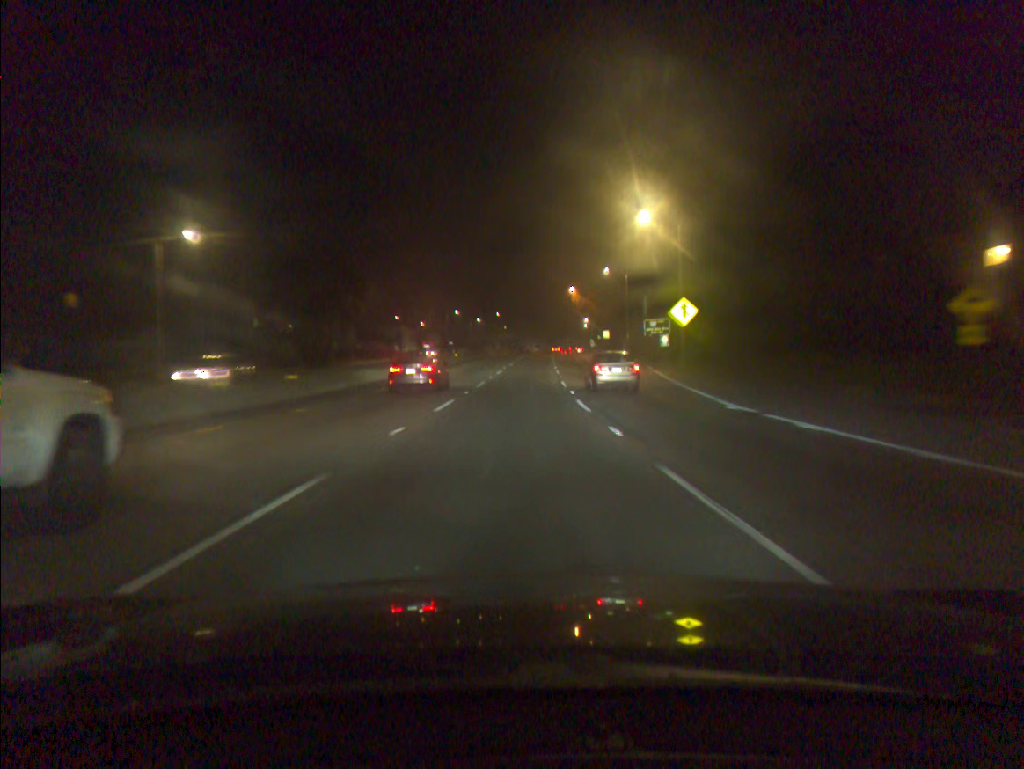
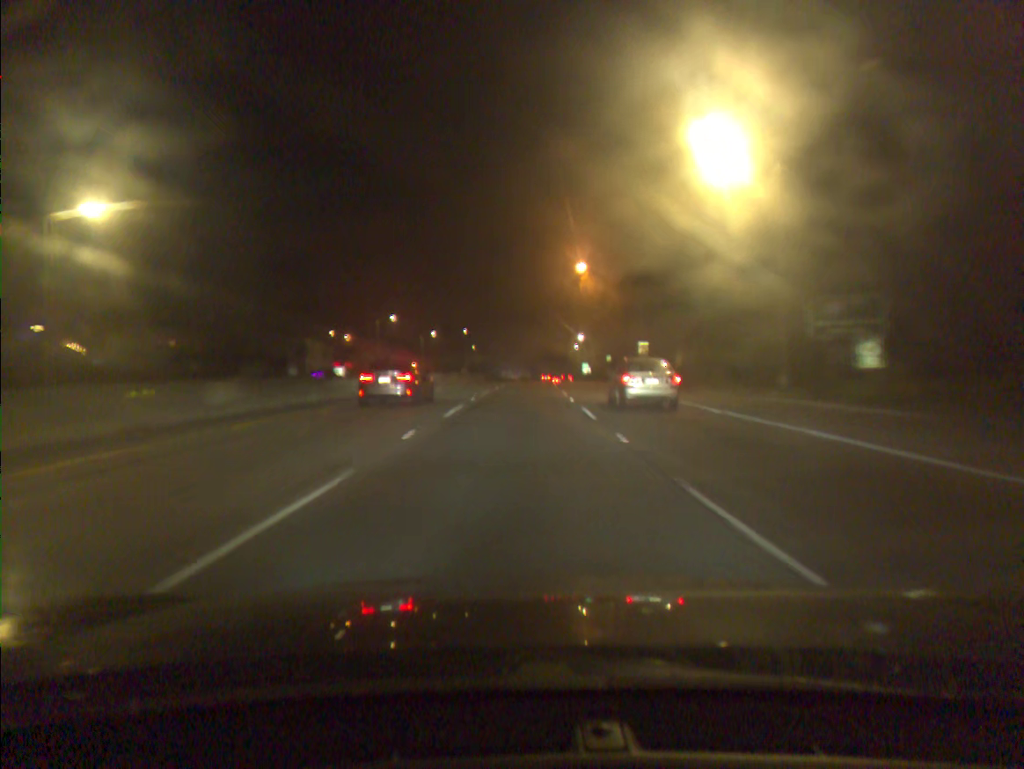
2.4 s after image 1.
(+0.8, +58.6) m; +2°
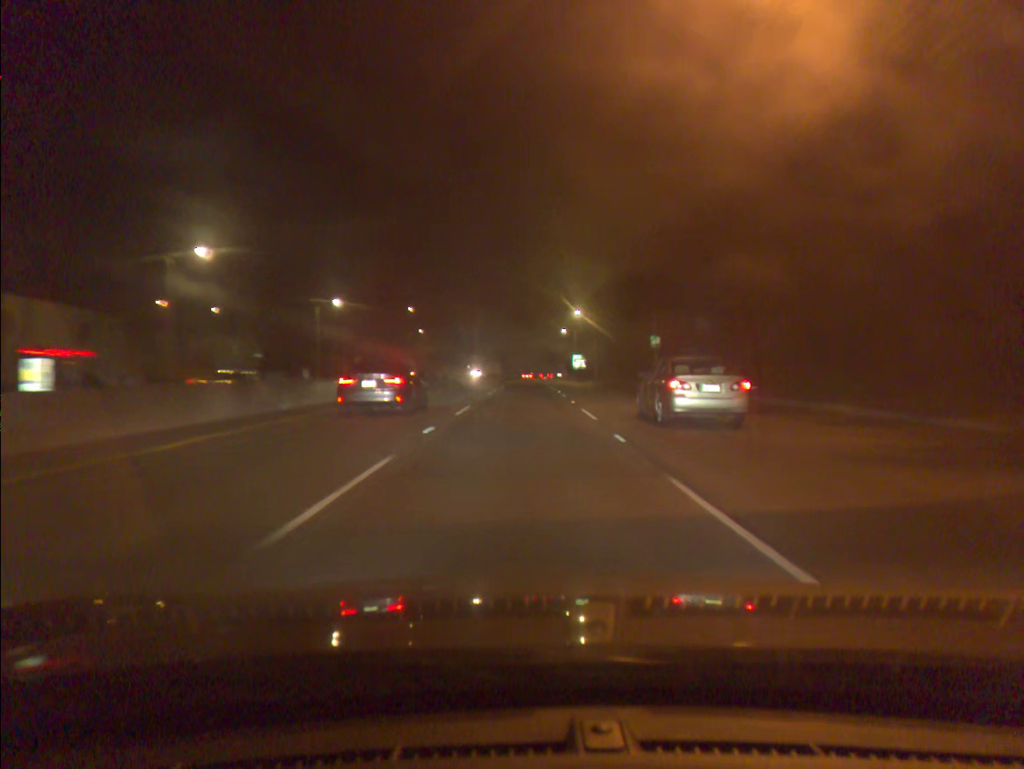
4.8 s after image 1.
(+1.0, +58.0) m; +2°
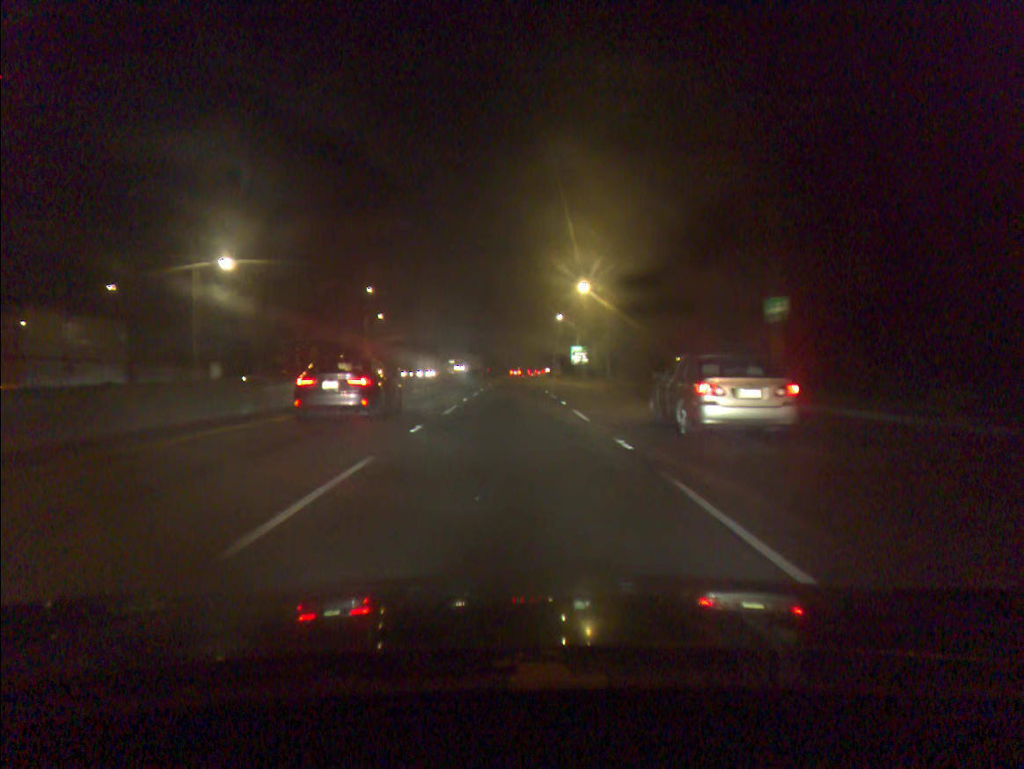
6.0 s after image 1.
(+0.3, +29.4) m; +1°
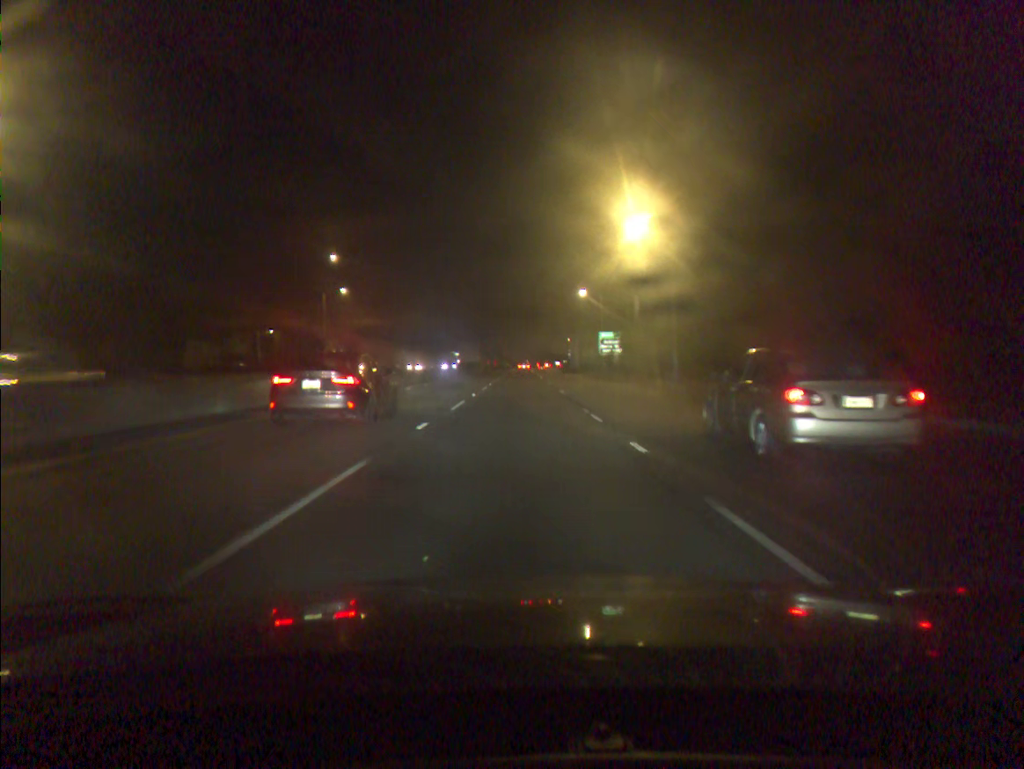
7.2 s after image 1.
(-0.2, +29.7) m; -1°
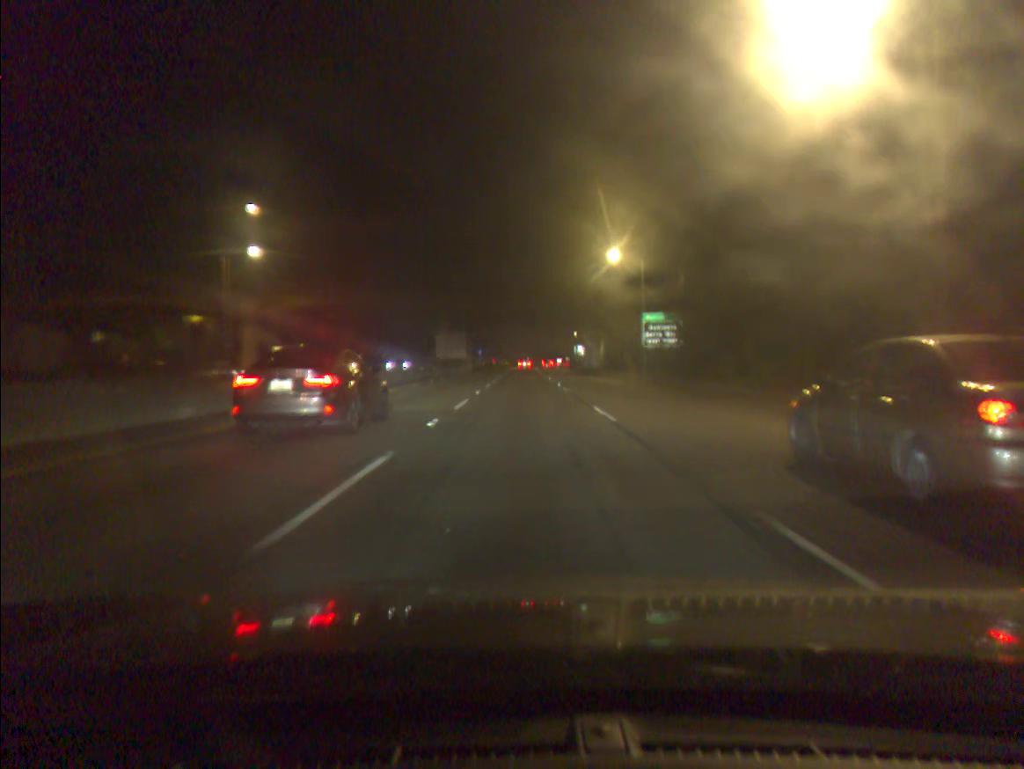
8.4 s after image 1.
(-0.1, +29.9) m; 0°
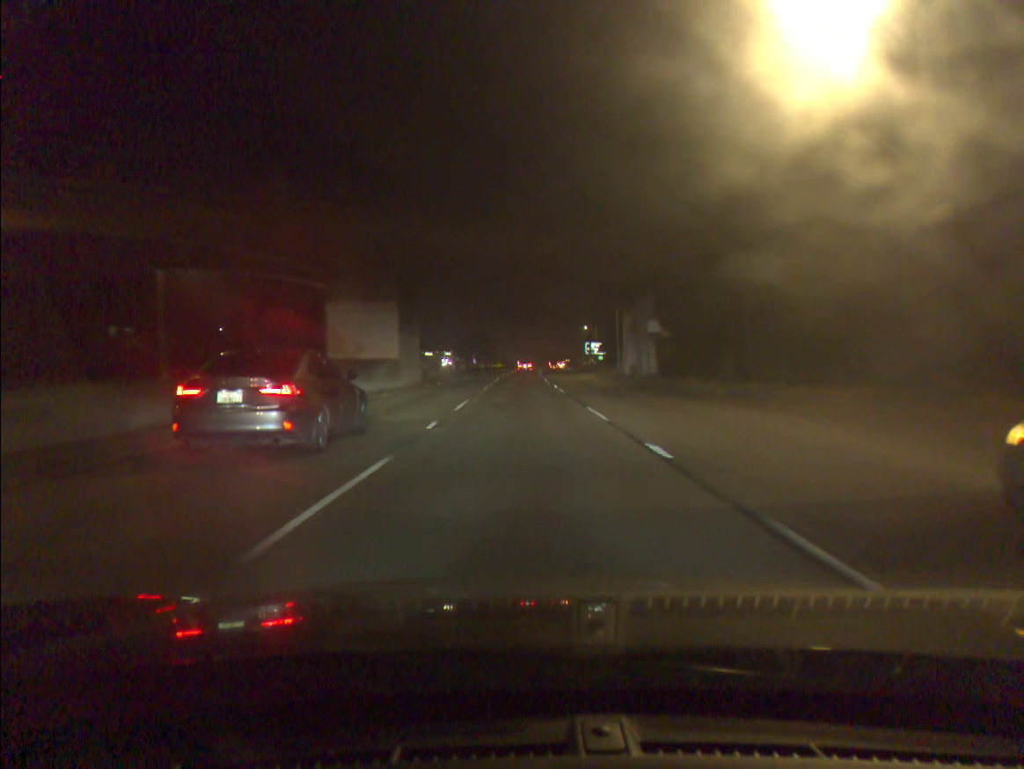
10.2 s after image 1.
(+0.3, +44.1) m; 0°
